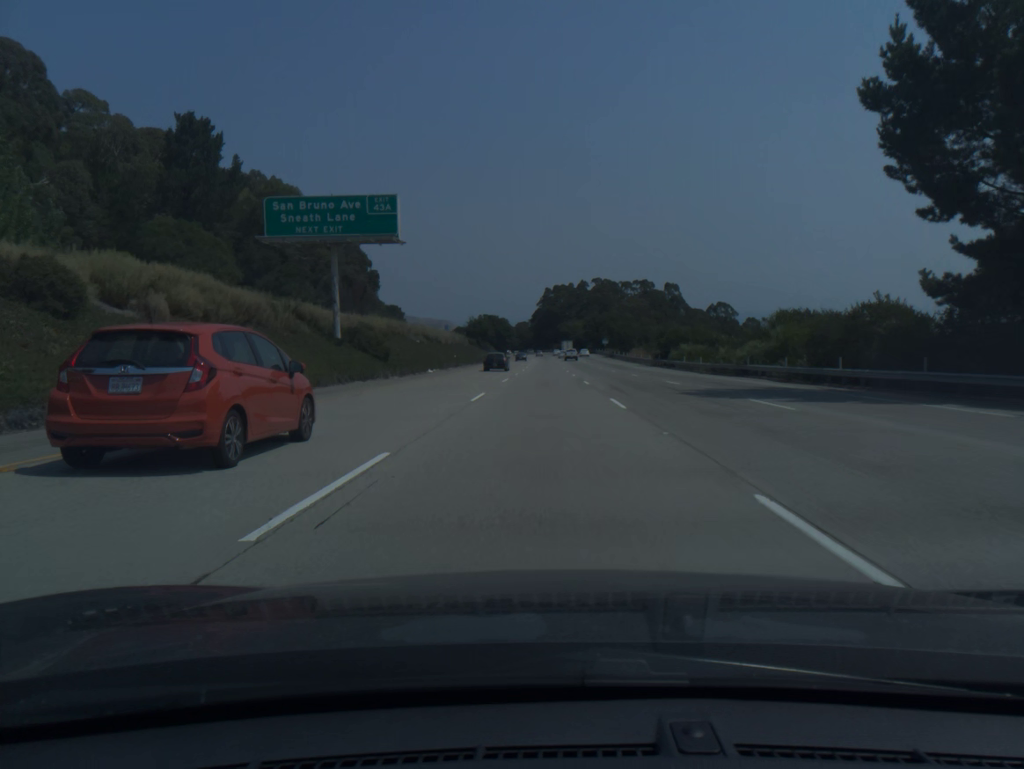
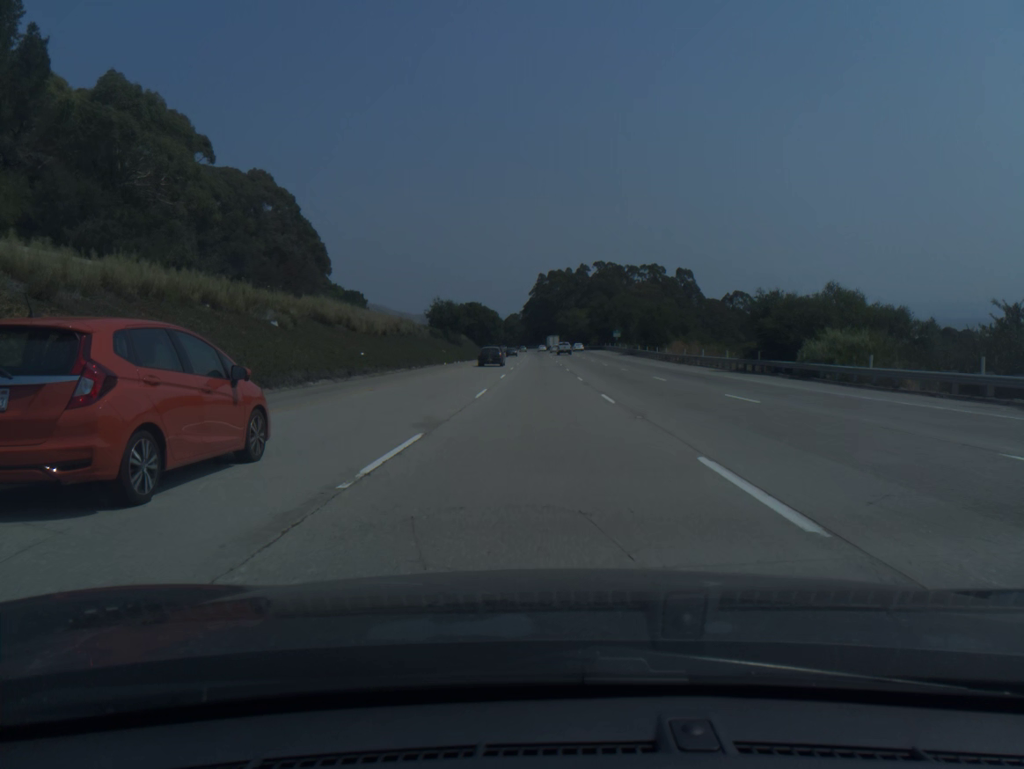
(+0.2, +41.5) m; 0°
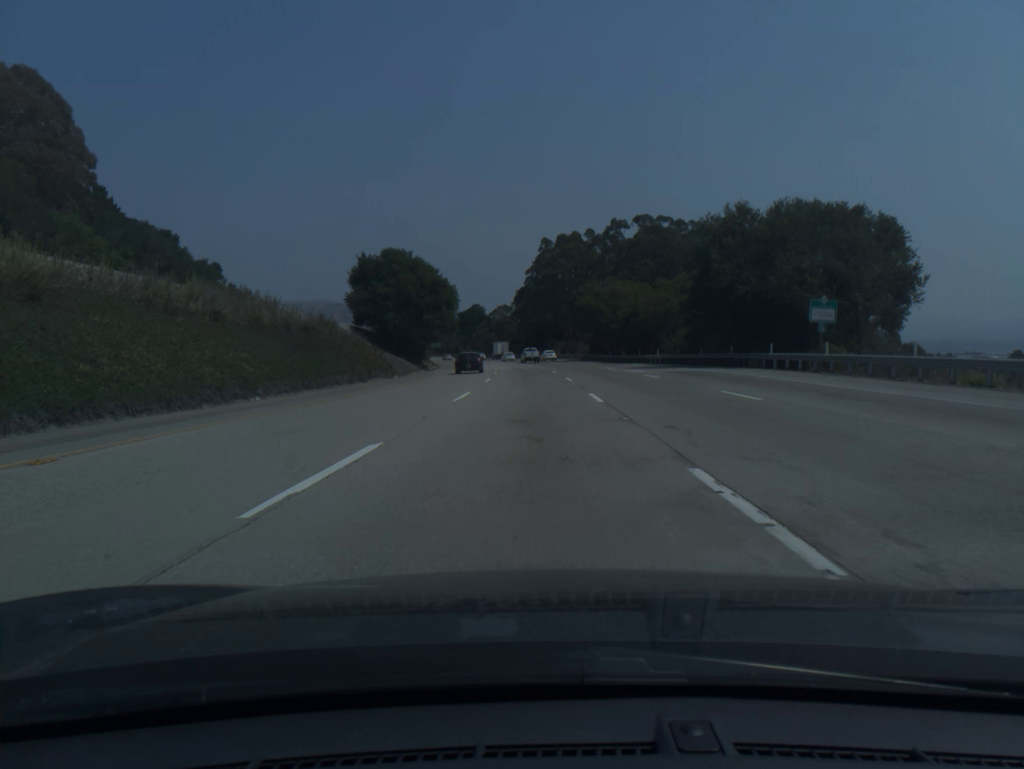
(0.0, +103.4) m; 0°
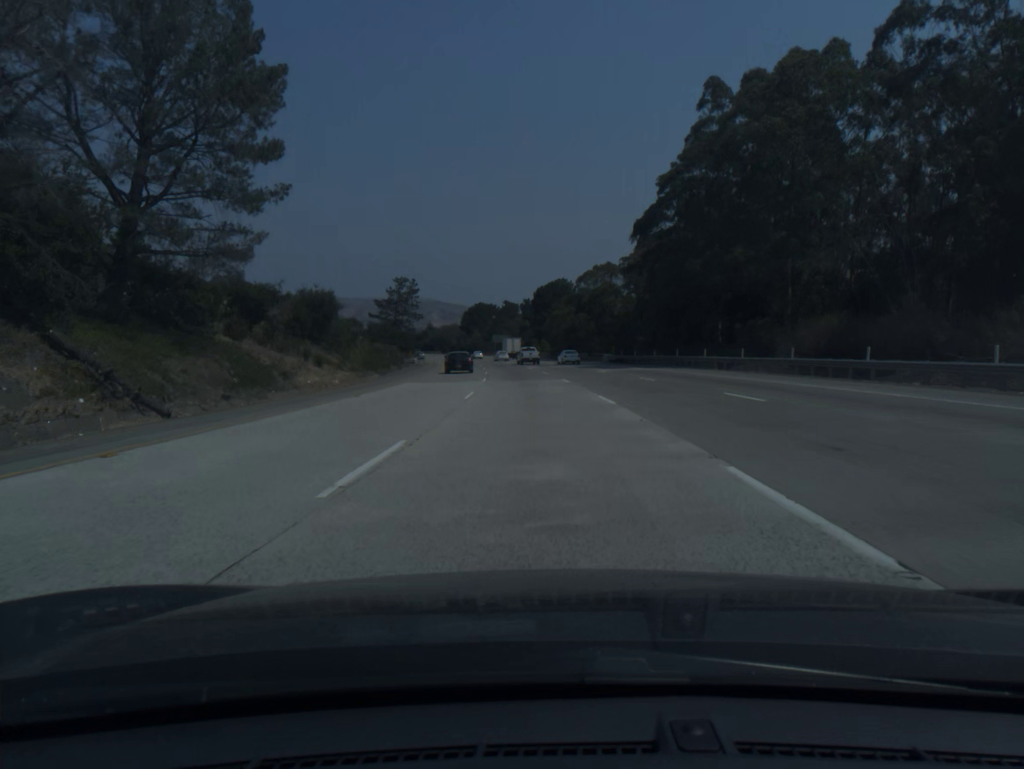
(-4.8, +101.8) m; -7°
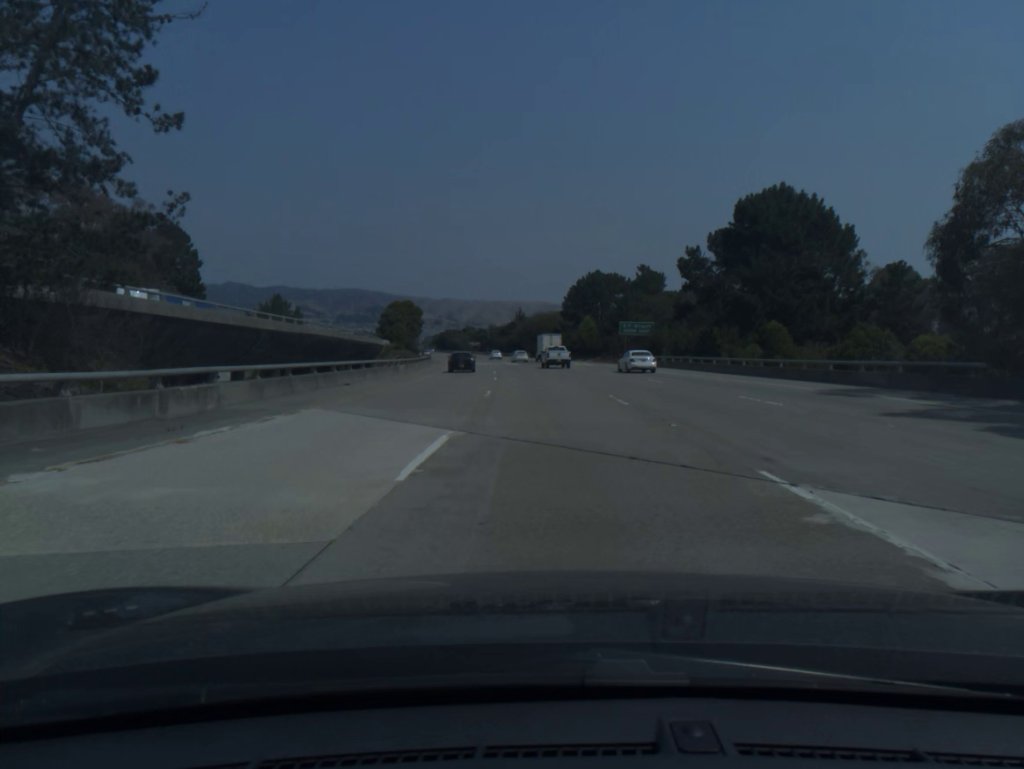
(-7.4, +101.2) m; -9°
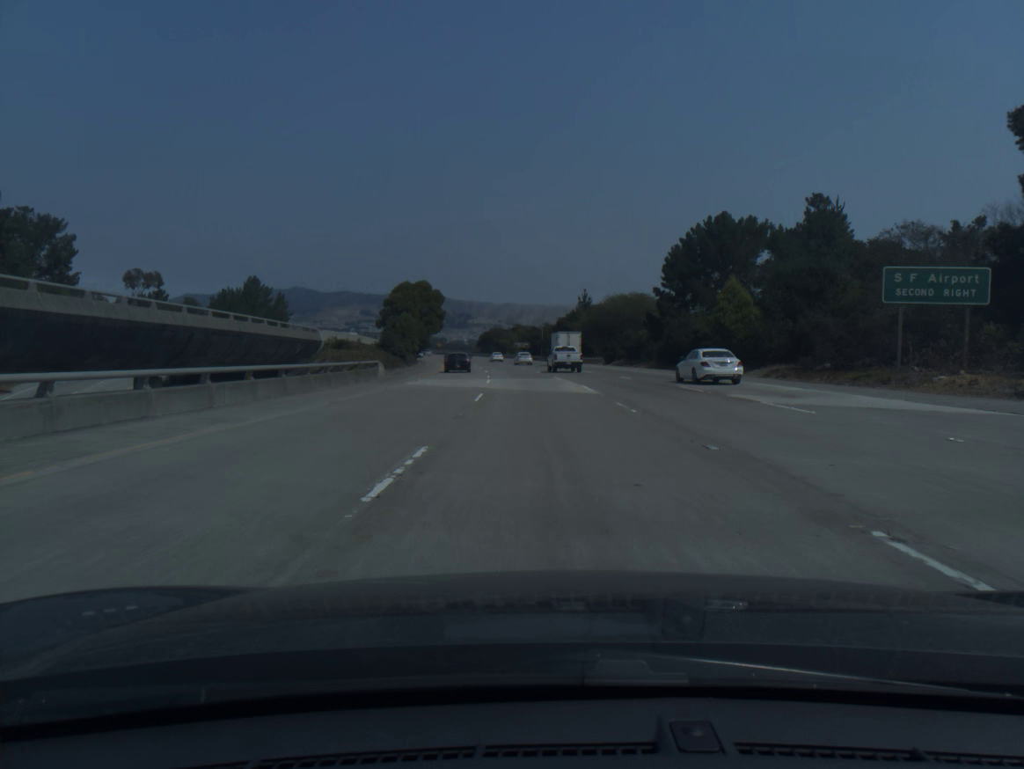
(-2.3, +61.0) m; -4°
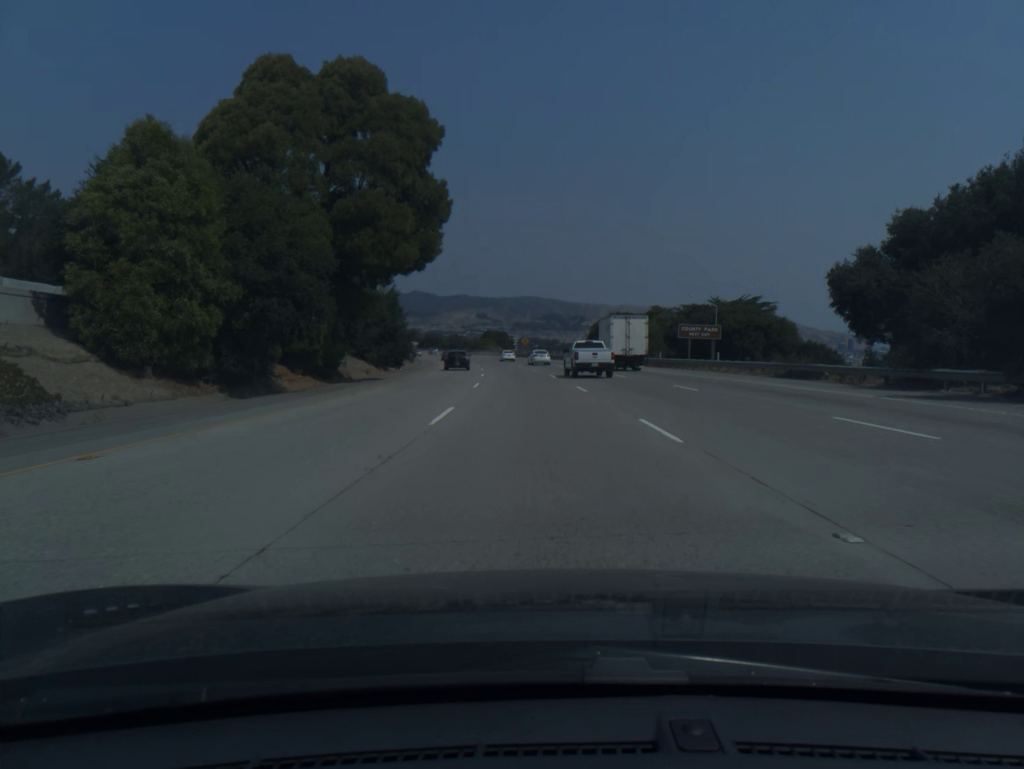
(-7.2, +102.4) m; -8°
